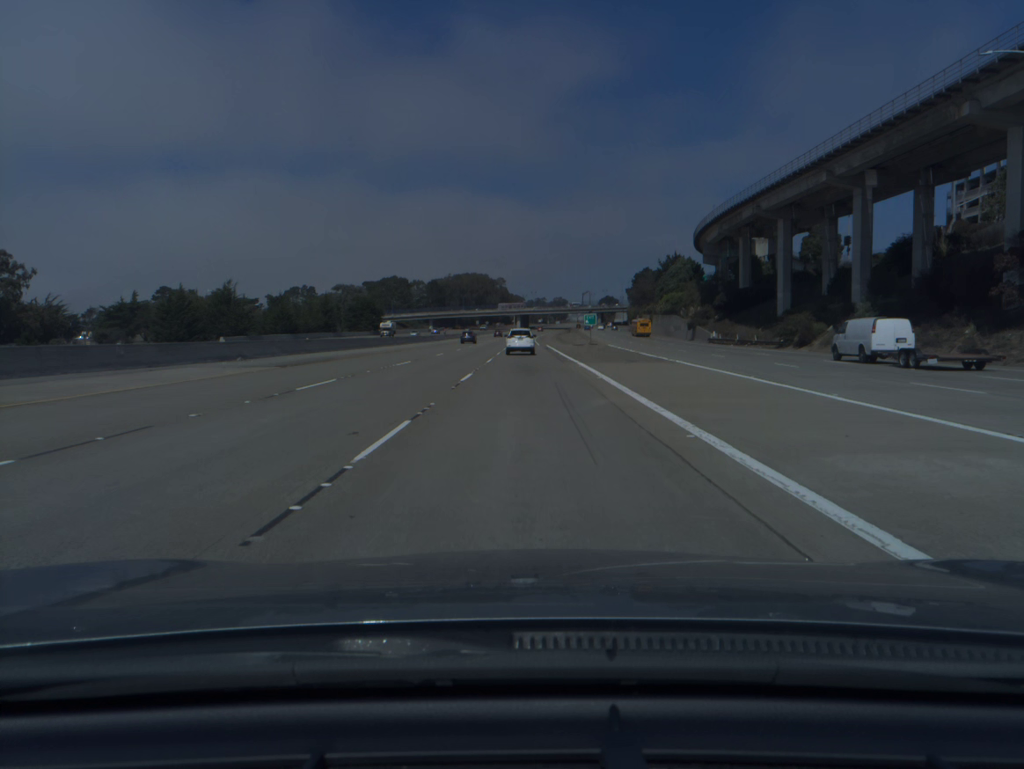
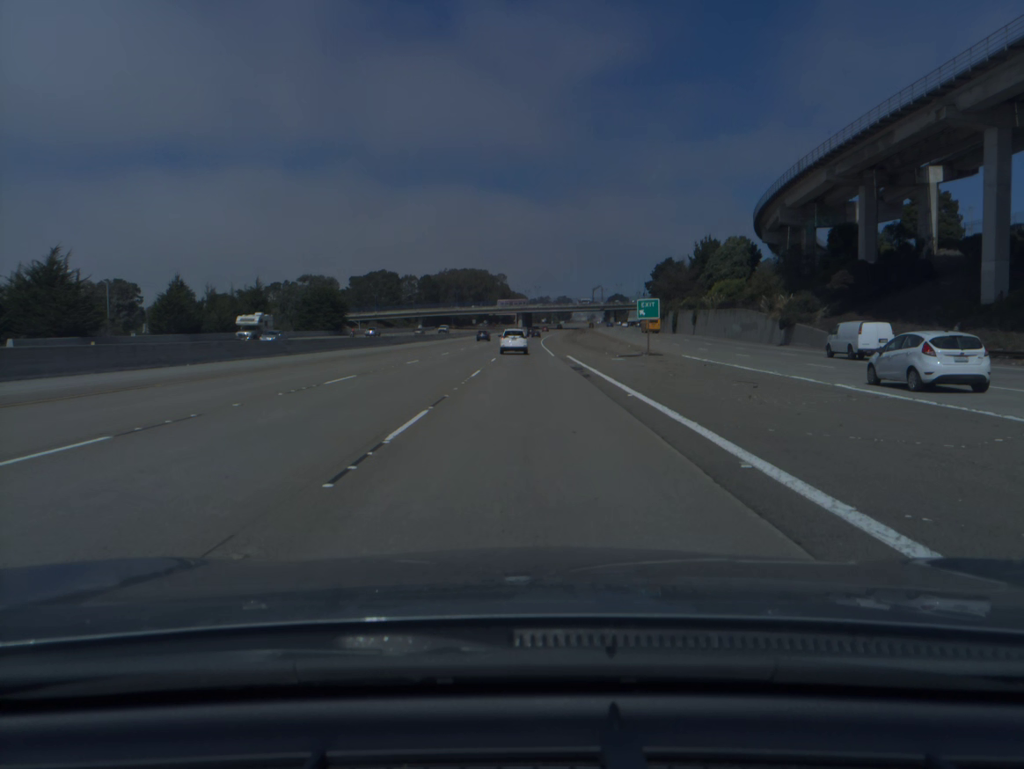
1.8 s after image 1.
(0.0, +41.8) m; 0°
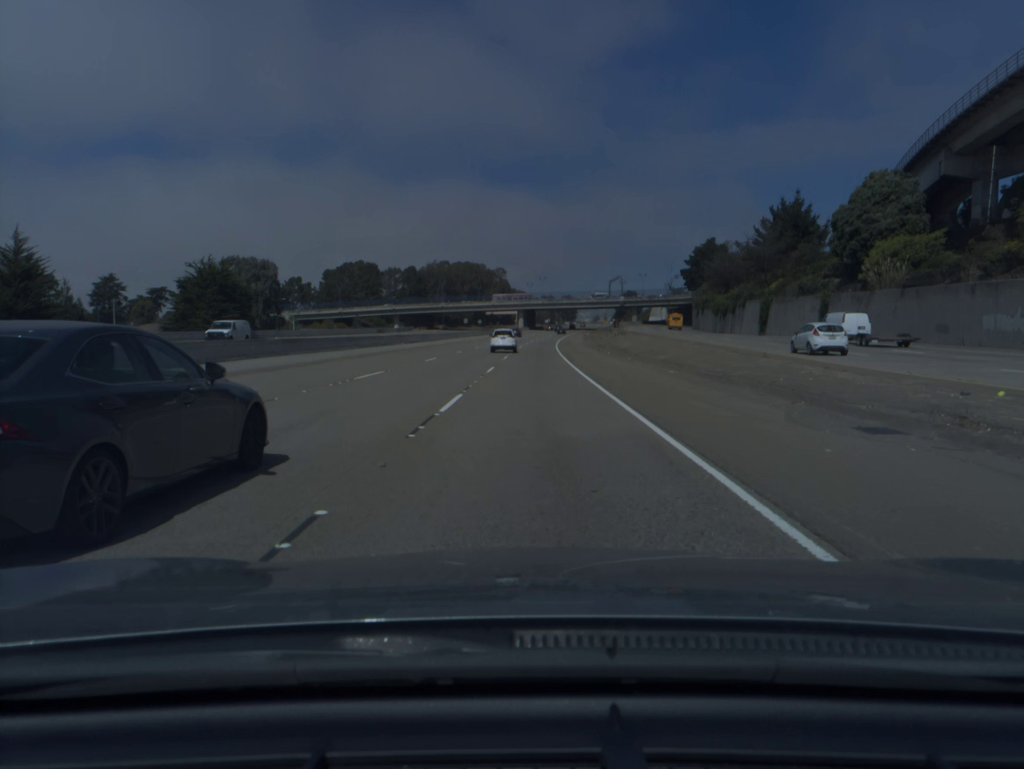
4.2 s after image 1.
(-0.1, +54.7) m; 0°
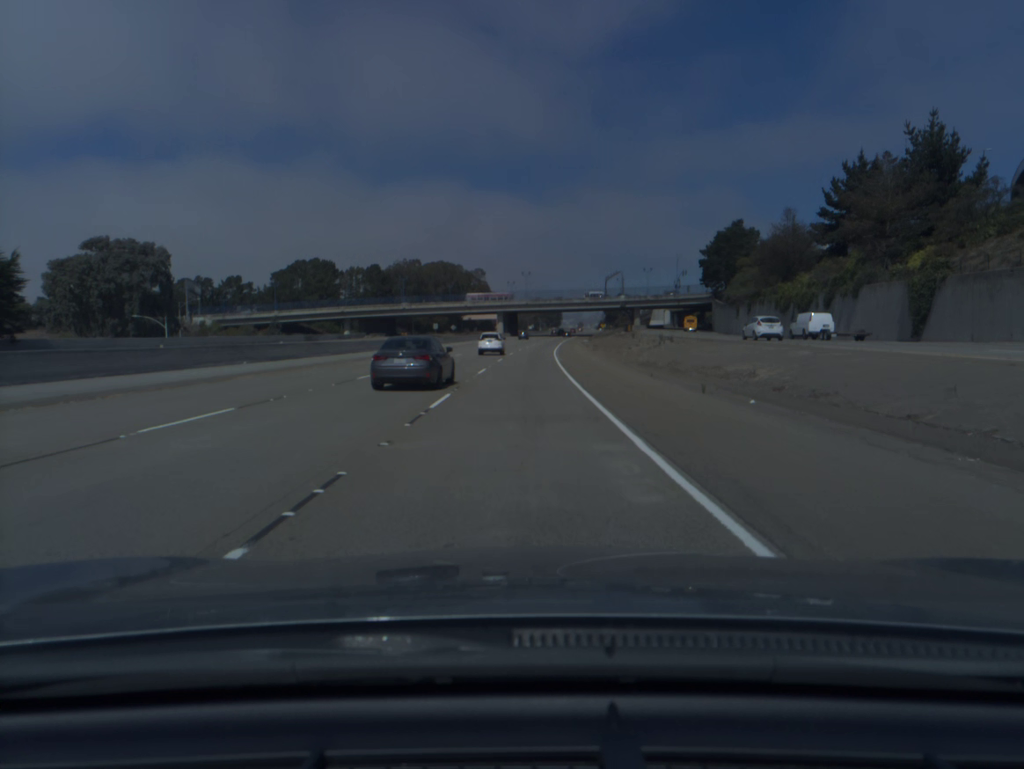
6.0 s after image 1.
(+0.6, +41.5) m; +1°
